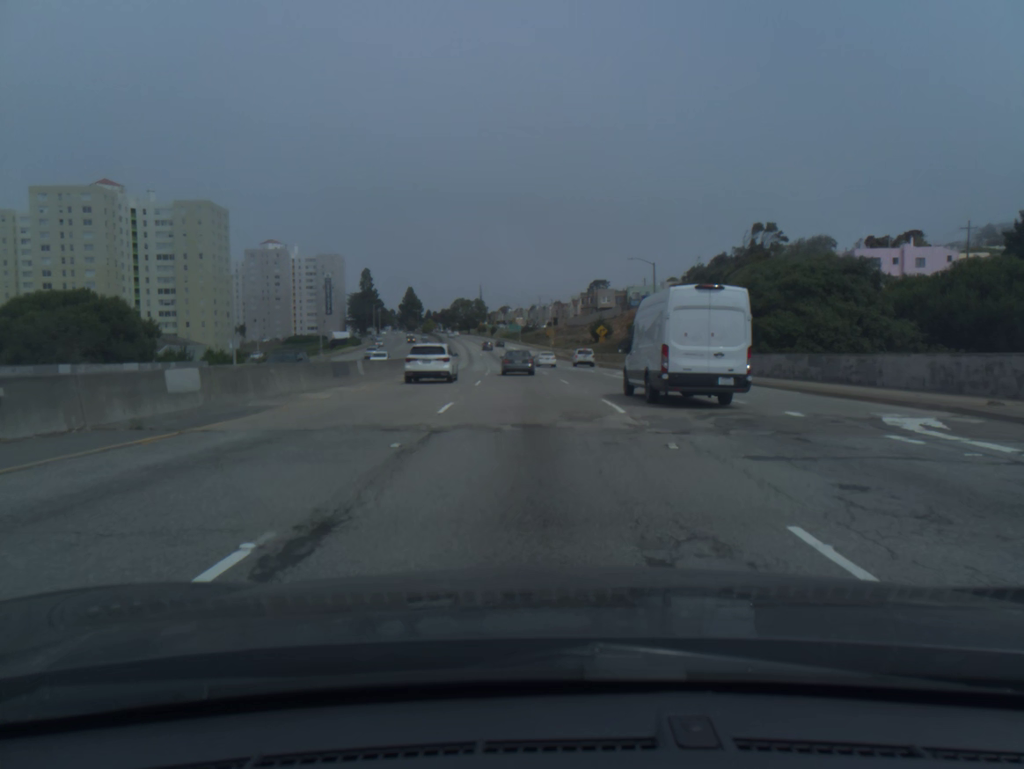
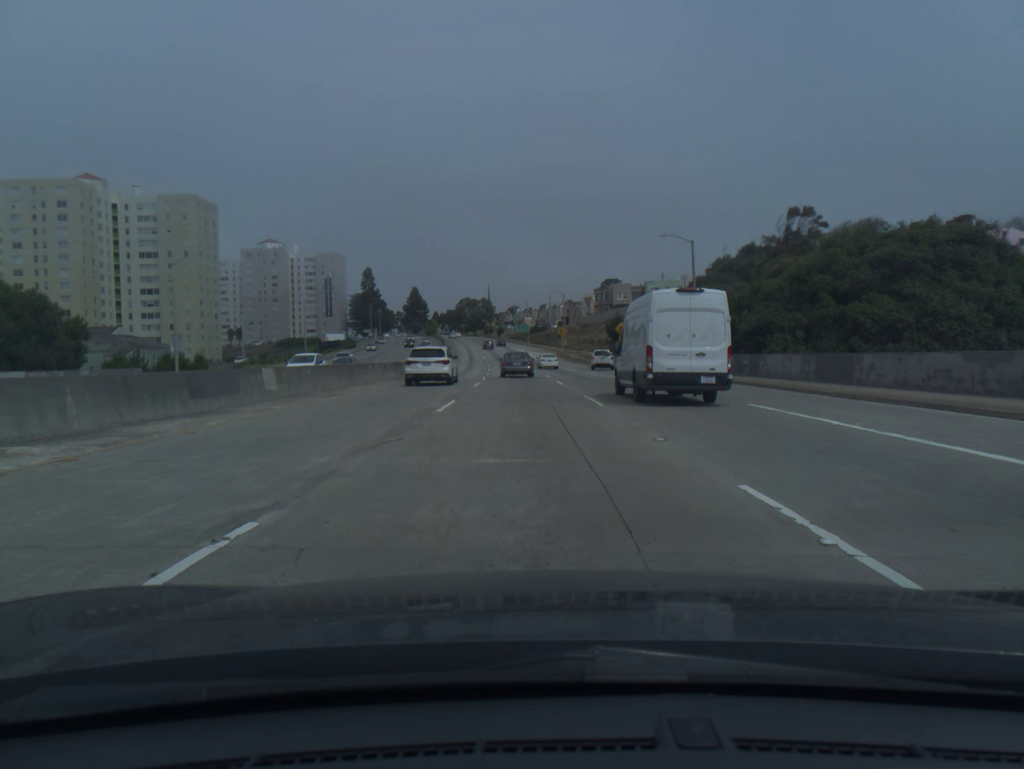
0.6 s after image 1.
(-0.1, +13.3) m; -1°
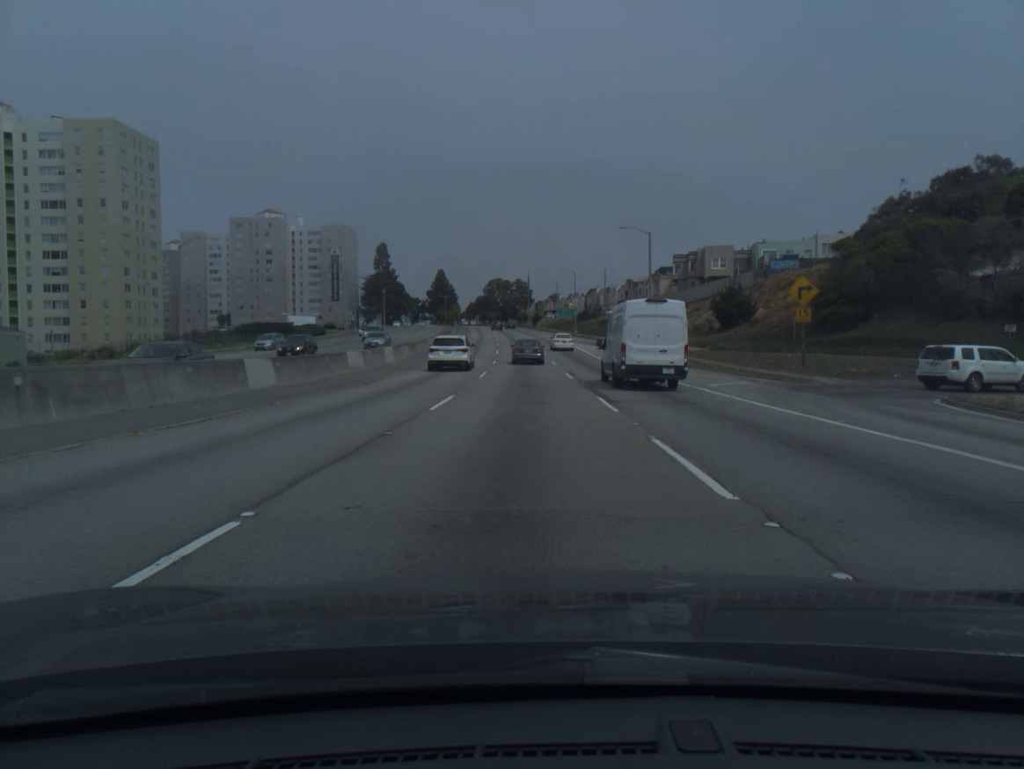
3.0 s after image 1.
(-1.6, +52.7) m; -3°
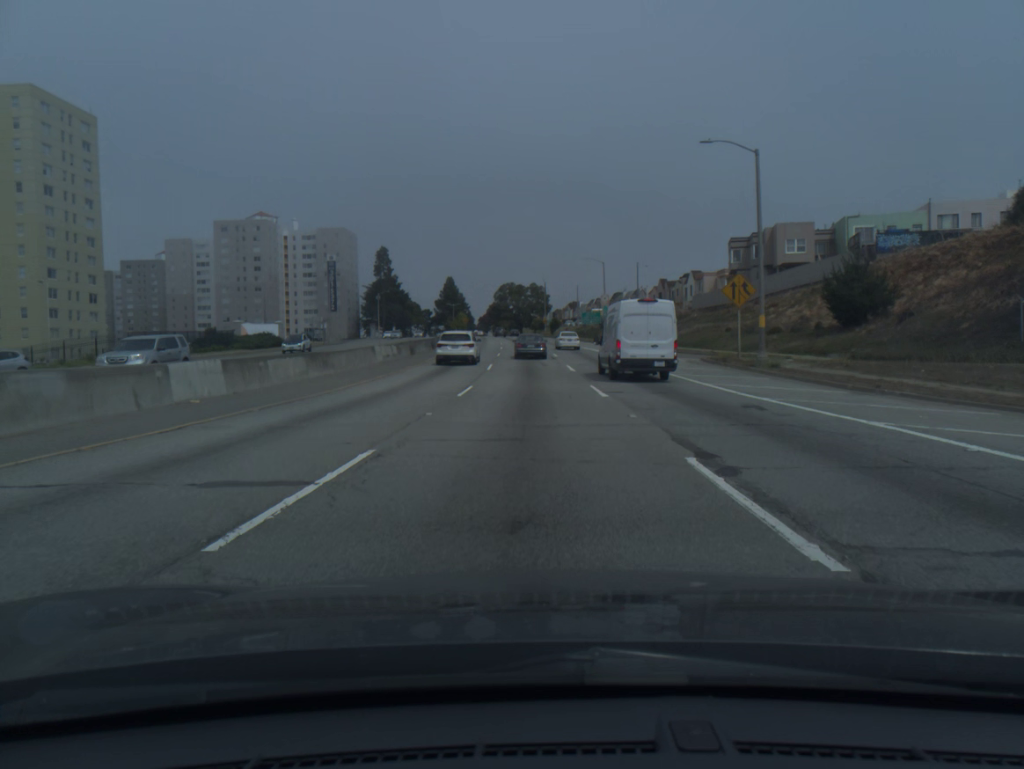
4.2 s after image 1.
(-0.2, +26.2) m; -1°
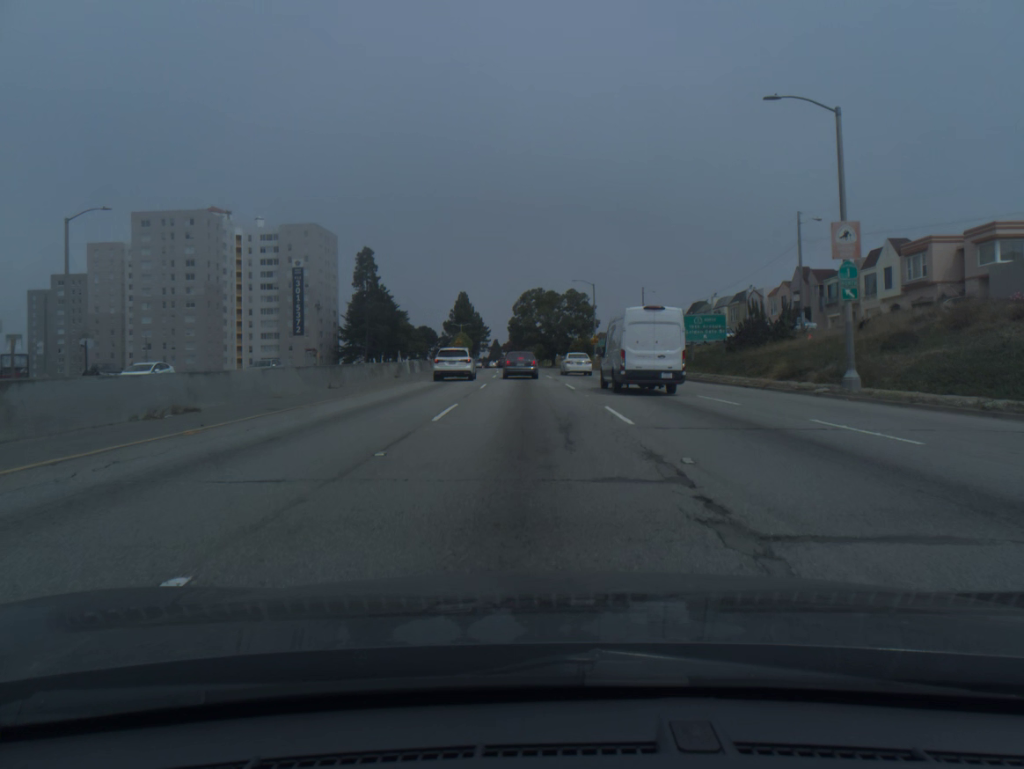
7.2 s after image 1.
(-1.3, +63.9) m; -2°
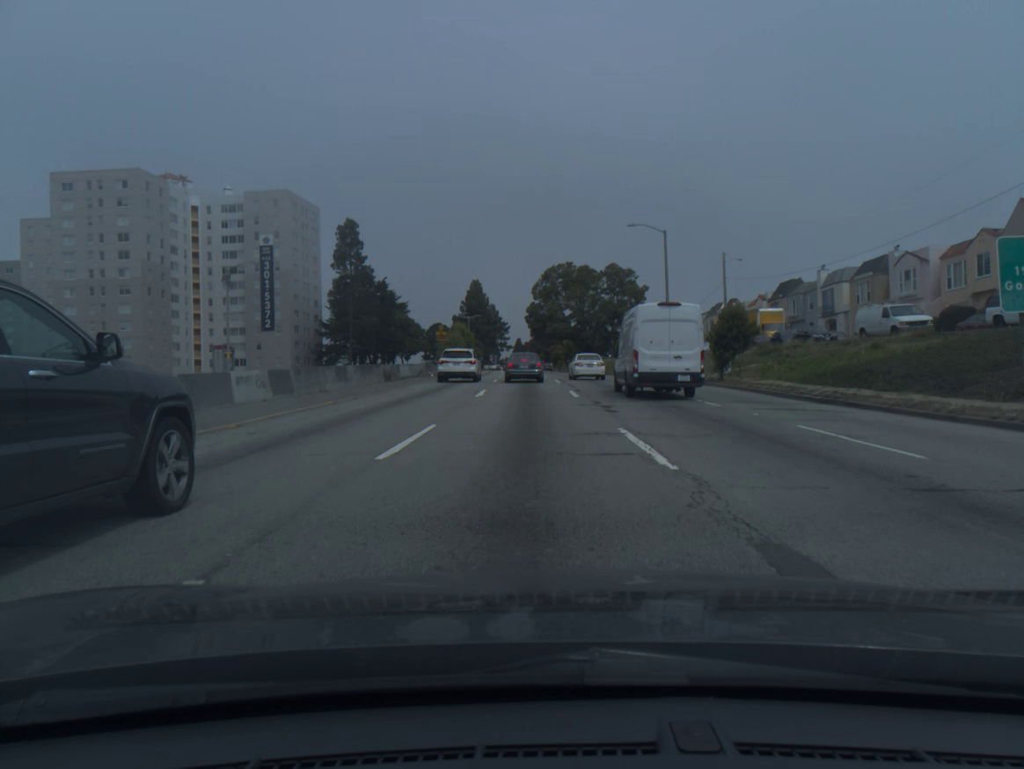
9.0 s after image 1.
(-0.5, +35.0) m; -2°
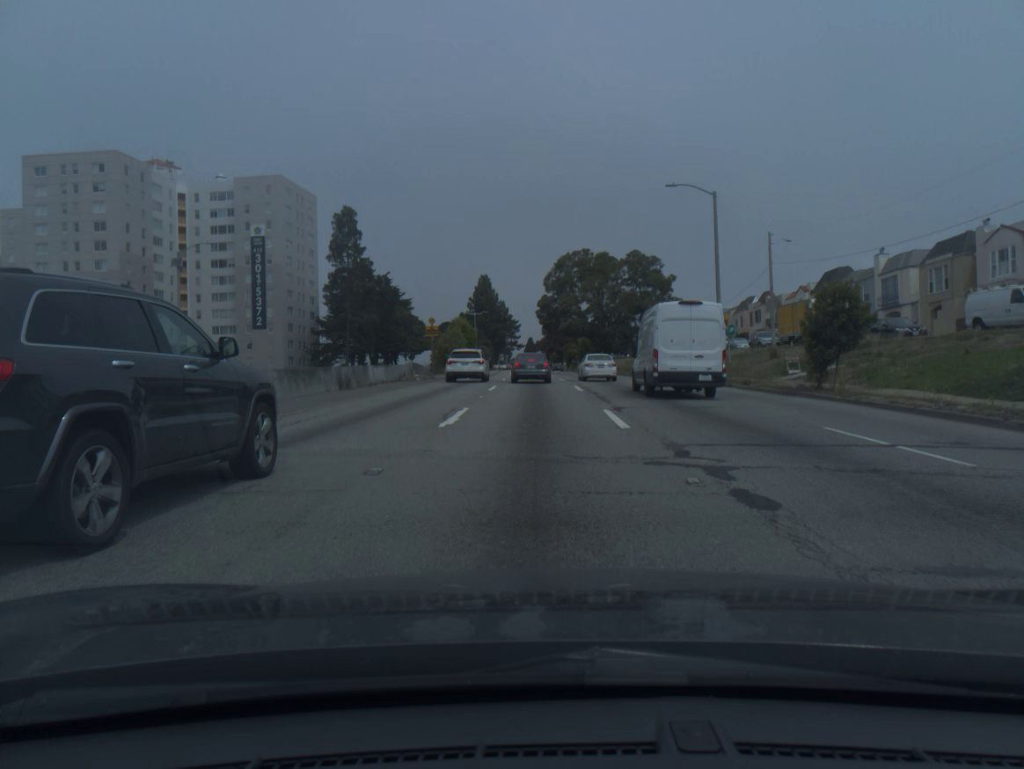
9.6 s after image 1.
(-0.1, +10.9) m; -1°
